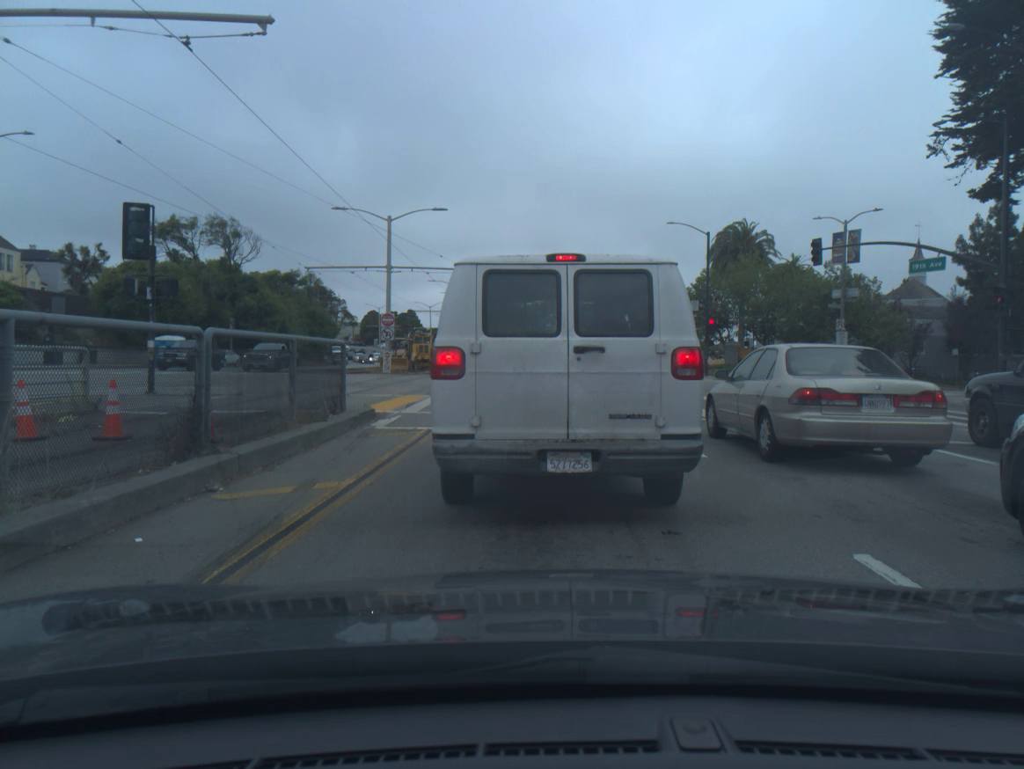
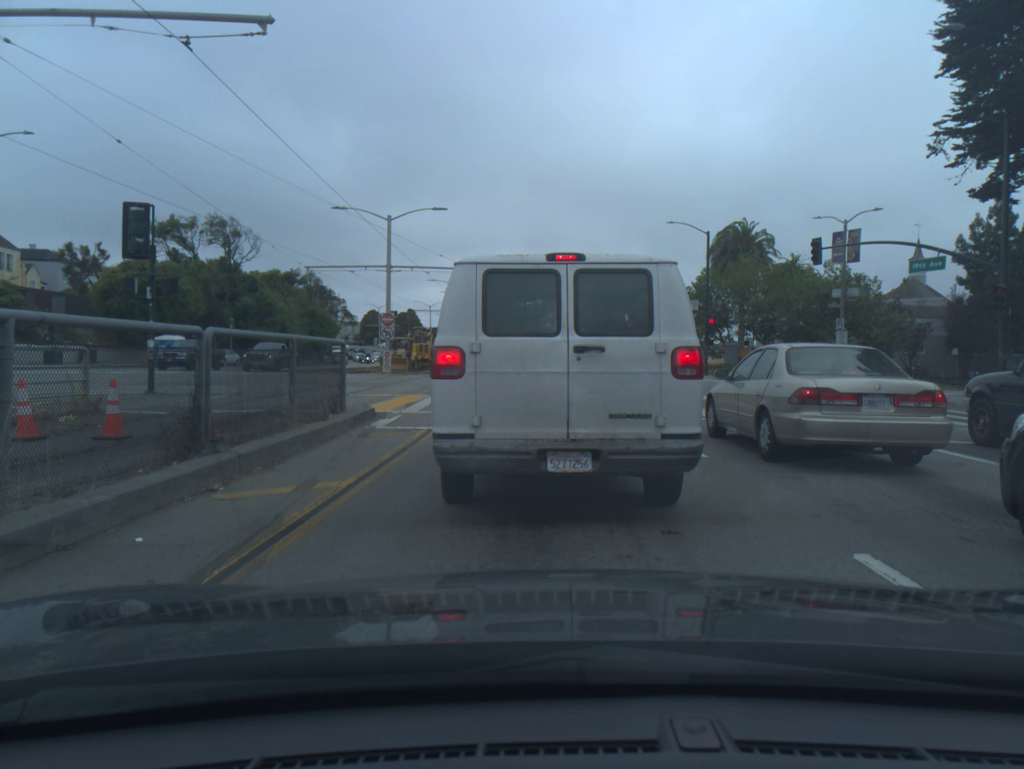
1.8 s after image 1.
(0.0, 0.0) m; 0°
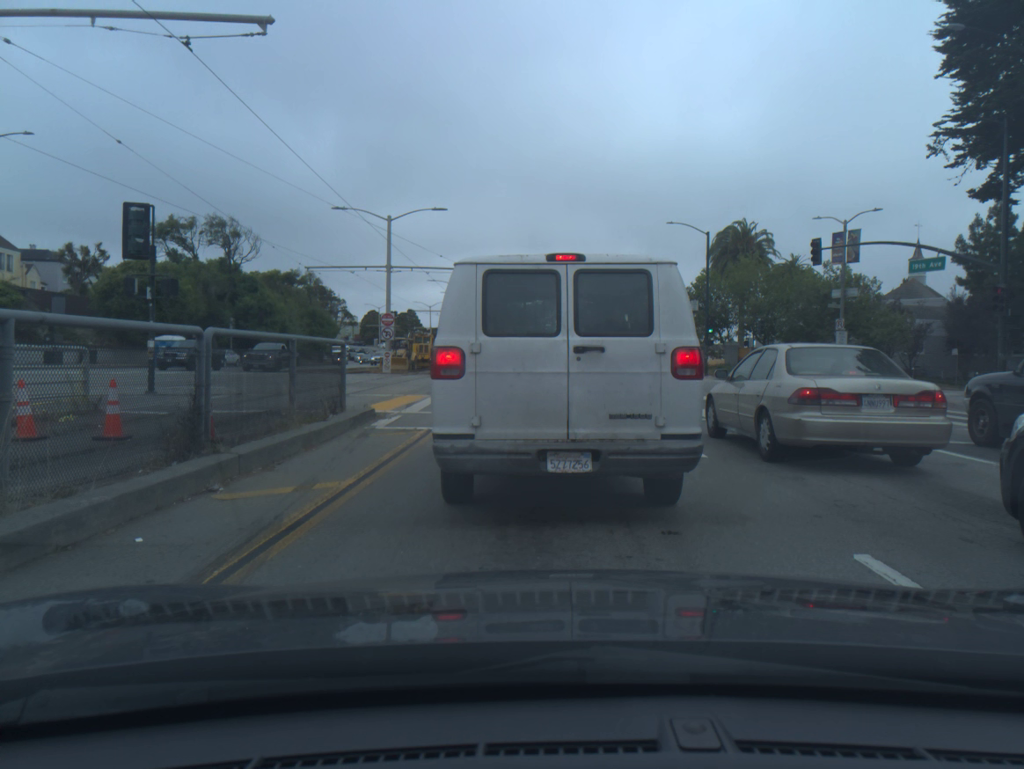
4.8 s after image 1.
(0.0, 0.0) m; 0°
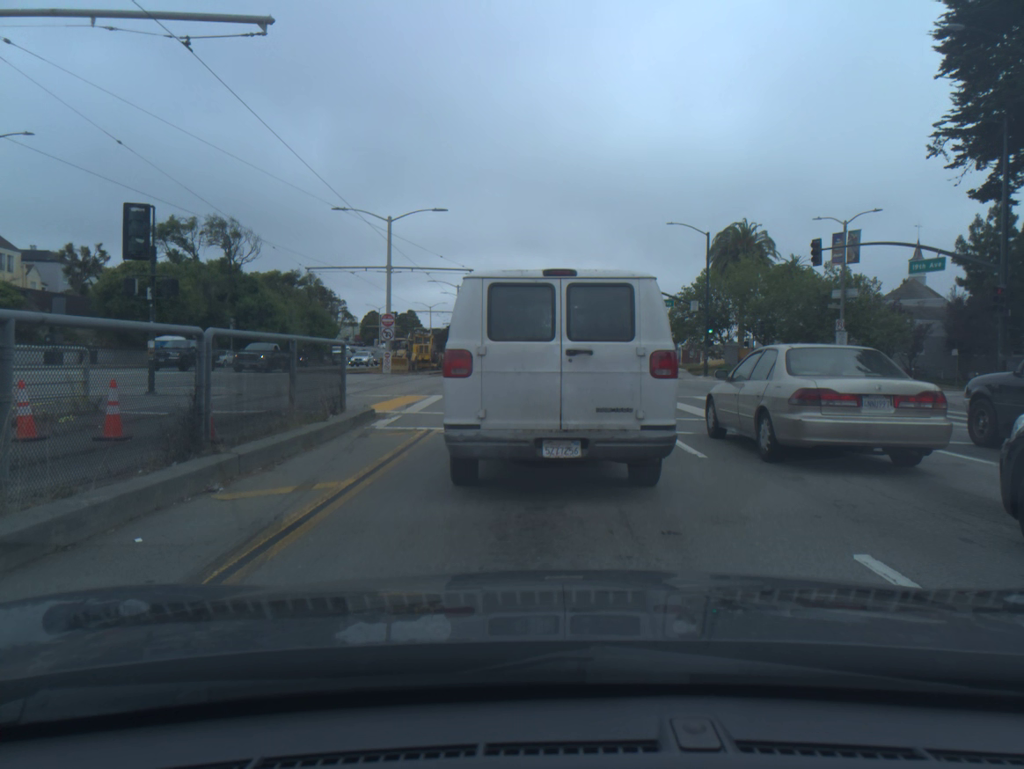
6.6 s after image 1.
(0.0, 0.0) m; 0°
